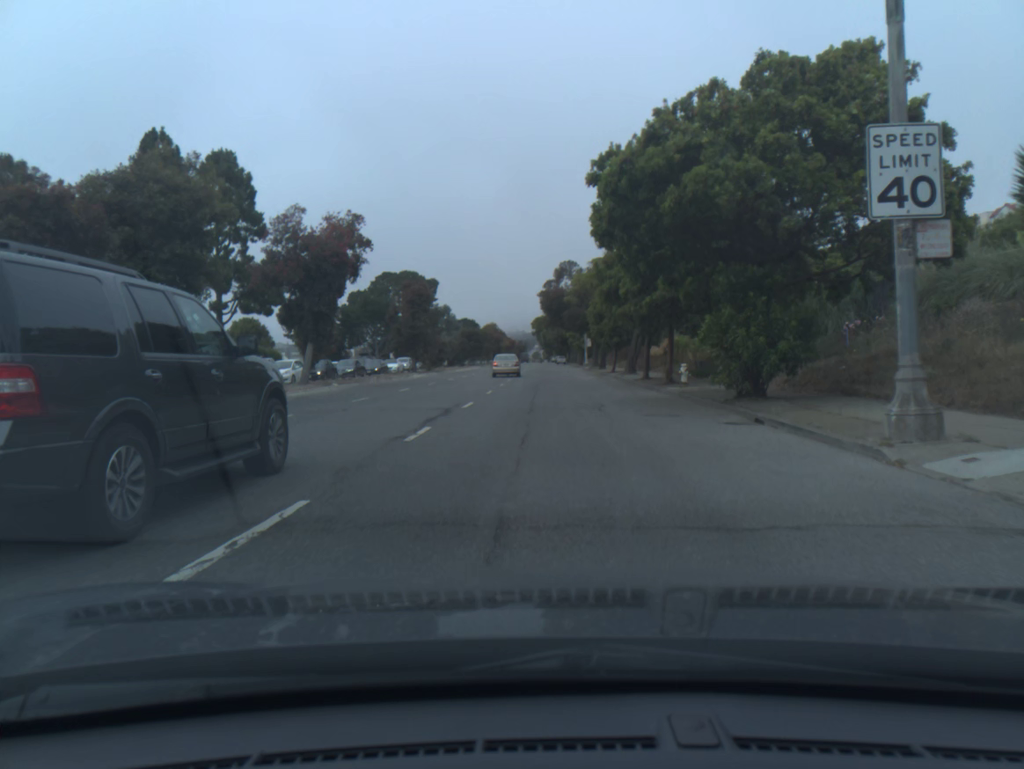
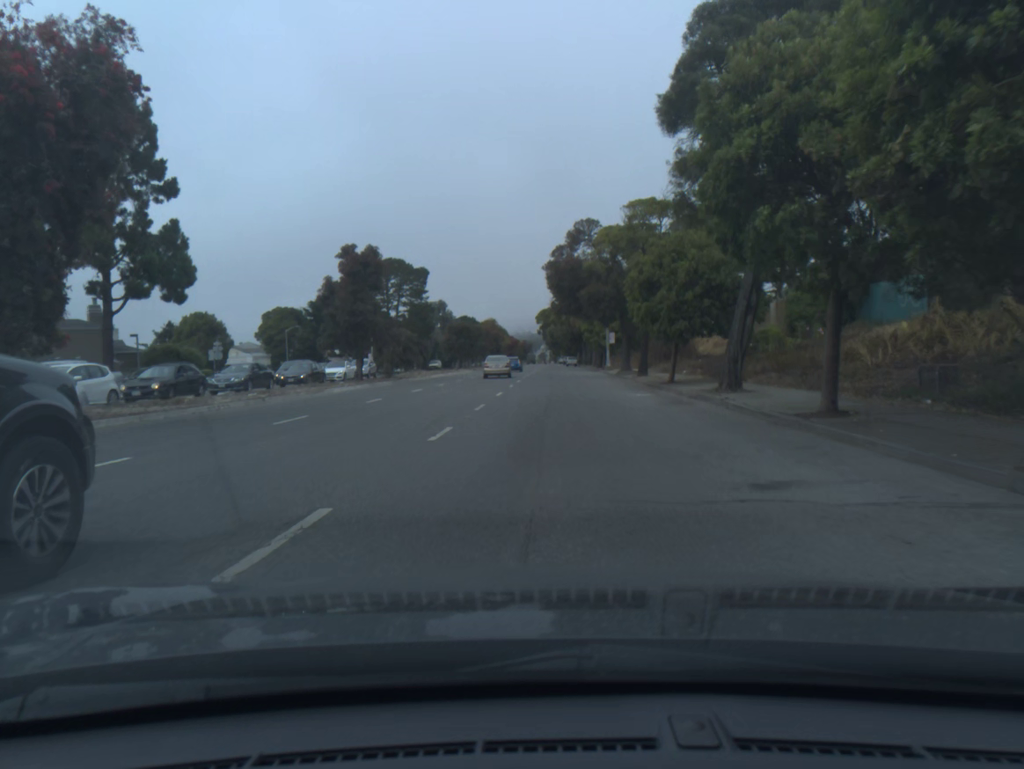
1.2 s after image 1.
(-0.1, +22.1) m; -1°
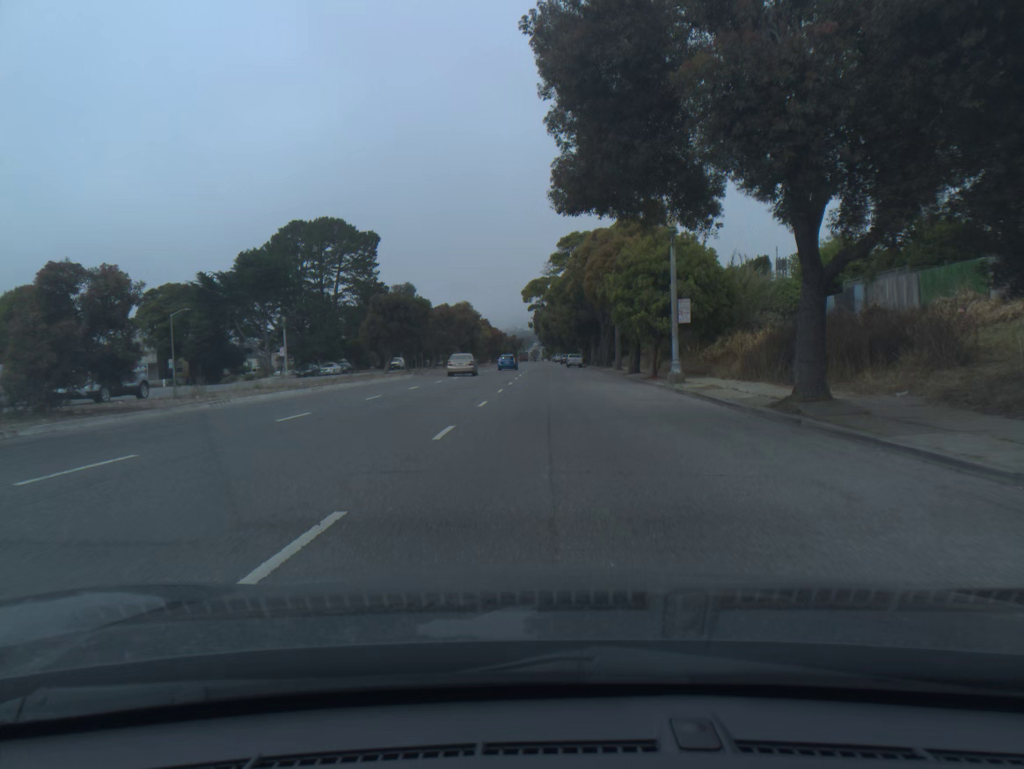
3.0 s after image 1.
(+0.2, +36.4) m; 0°
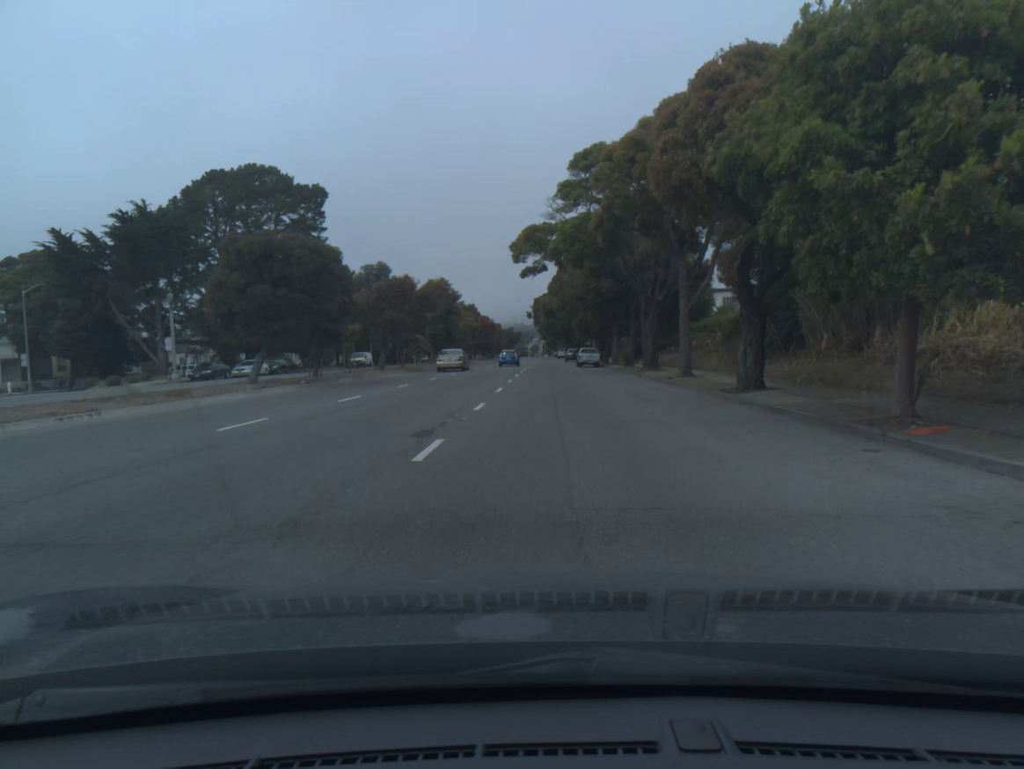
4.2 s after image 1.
(0.0, +25.1) m; 0°
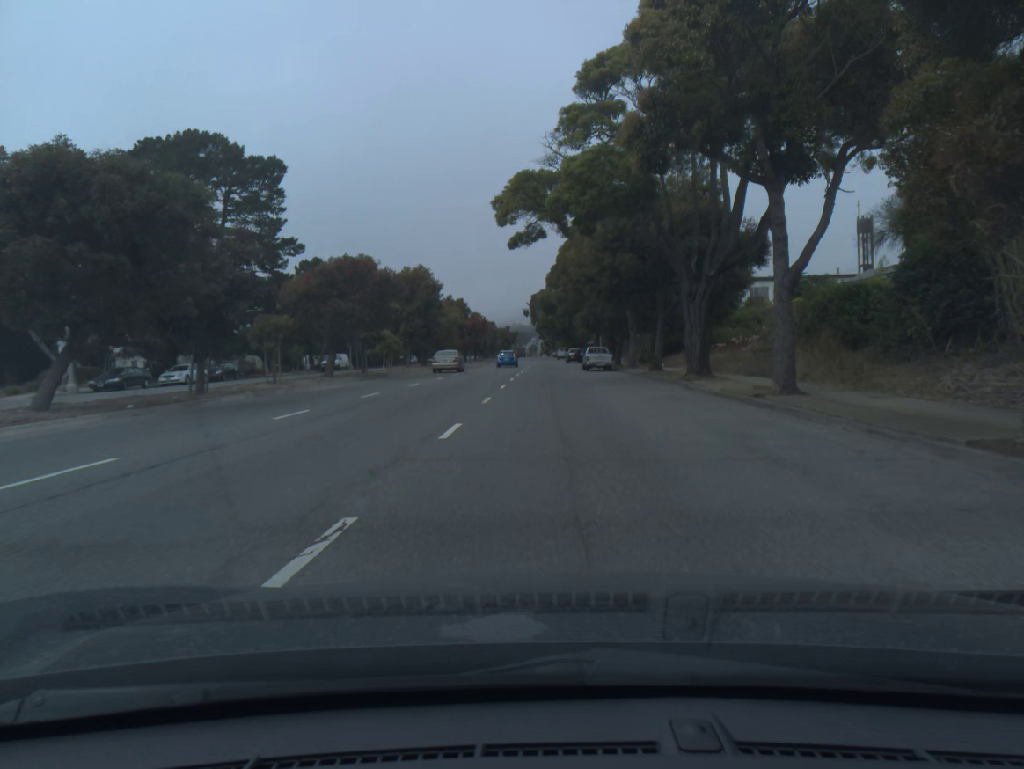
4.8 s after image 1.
(0.0, +12.4) m; 0°
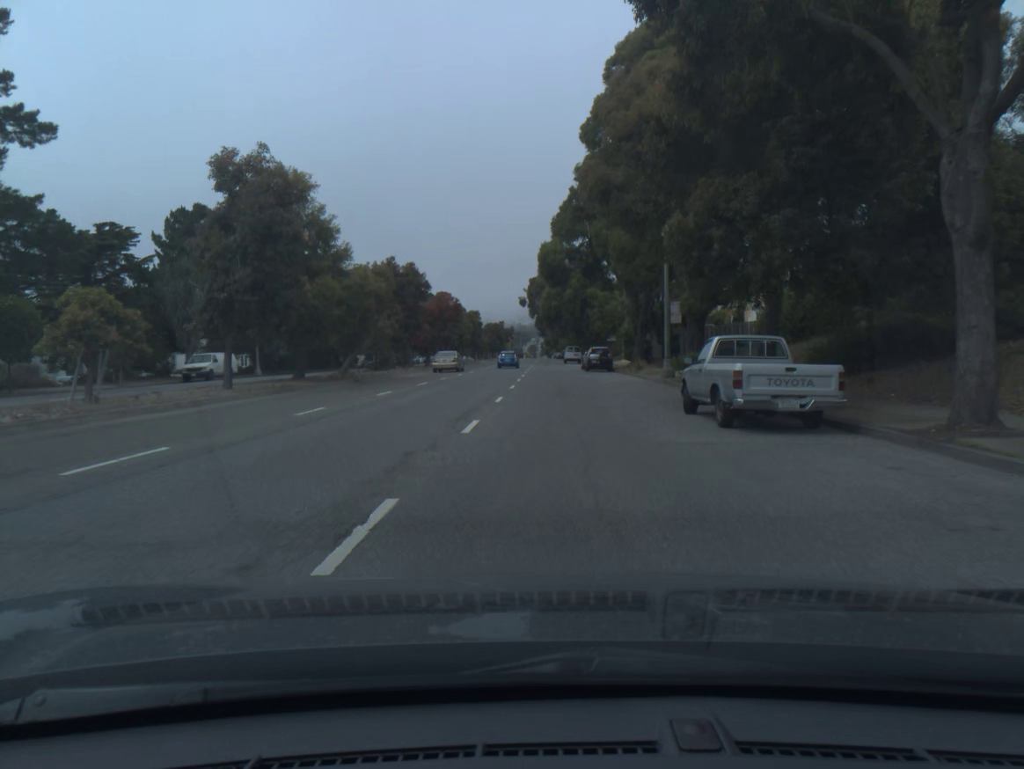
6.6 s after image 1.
(-0.2, +36.4) m; 0°
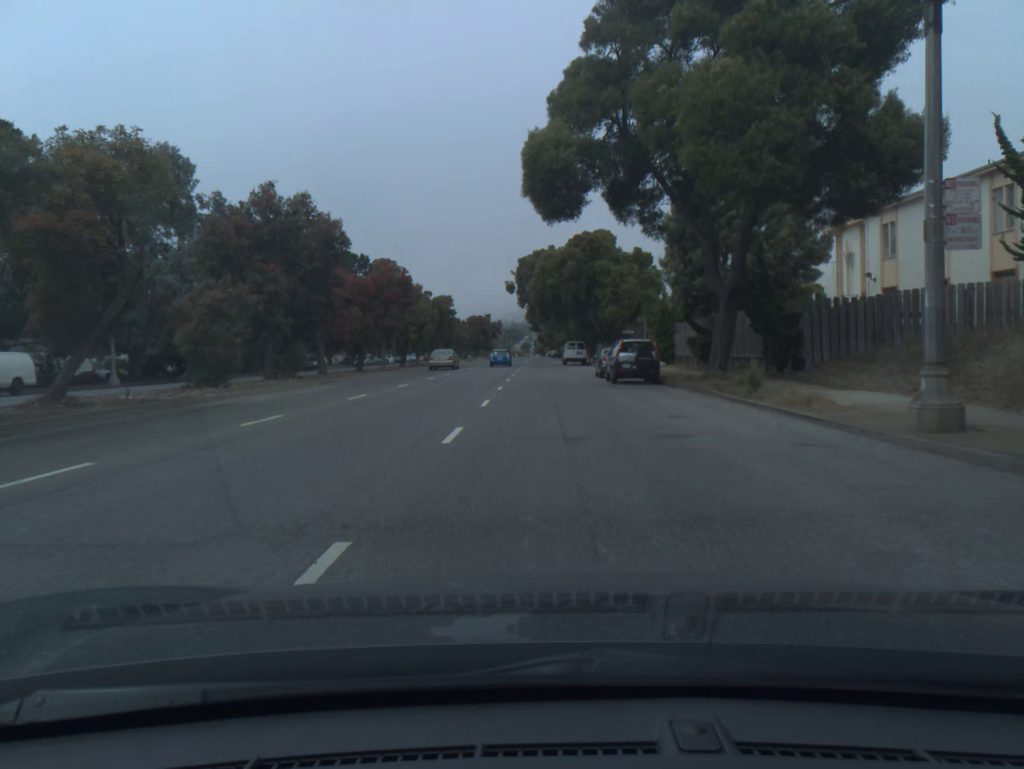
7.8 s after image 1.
(+0.1, +23.6) m; 0°
